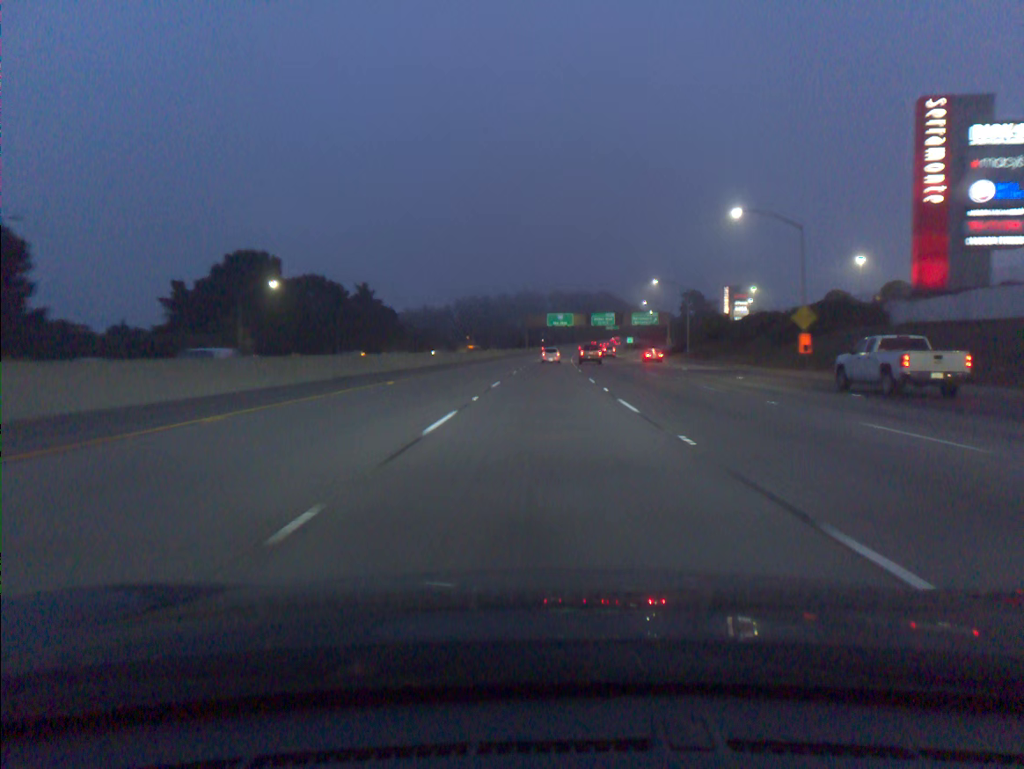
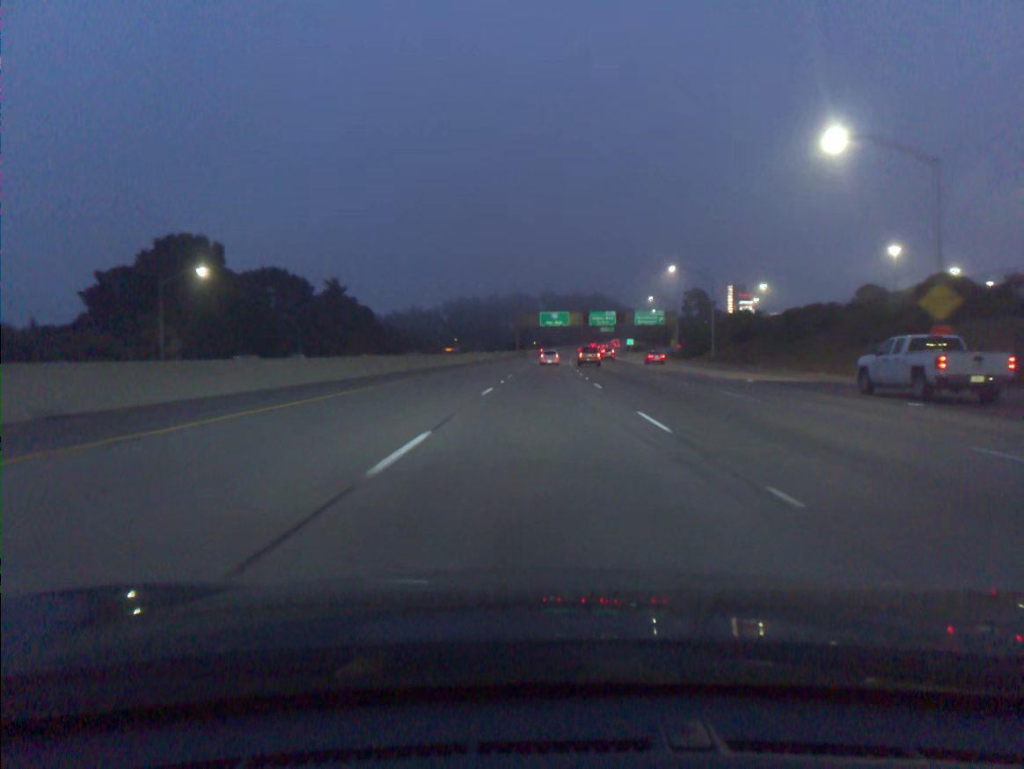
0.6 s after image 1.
(+0.1, +18.3) m; +1°
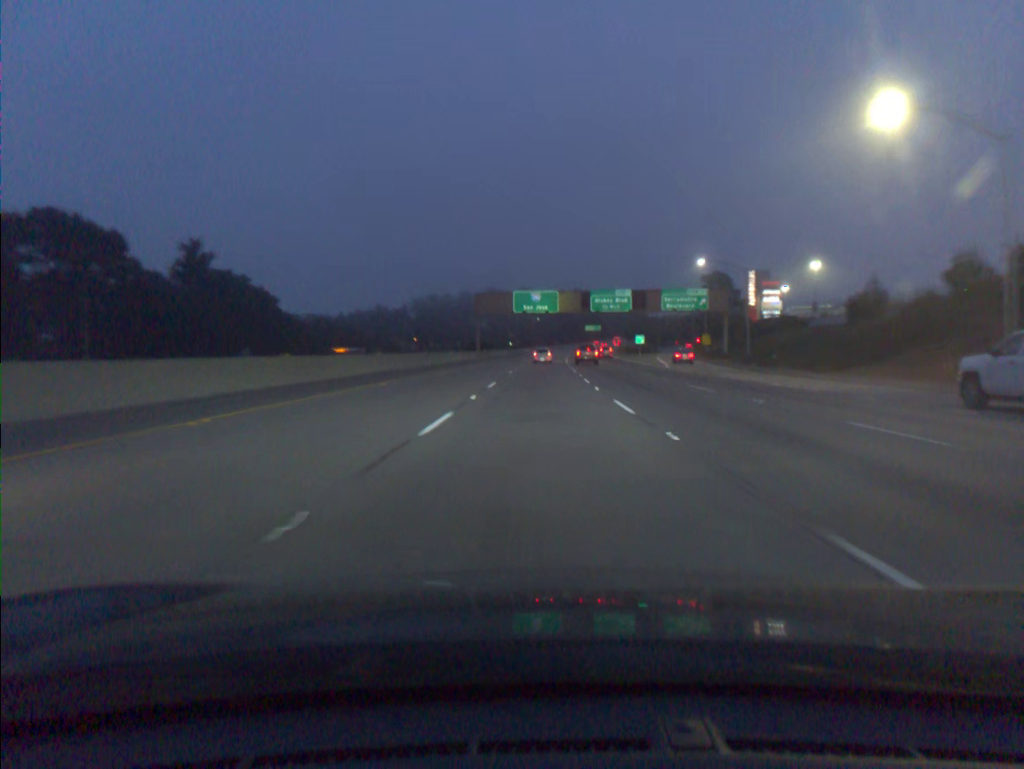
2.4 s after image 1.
(+0.9, +54.9) m; +2°
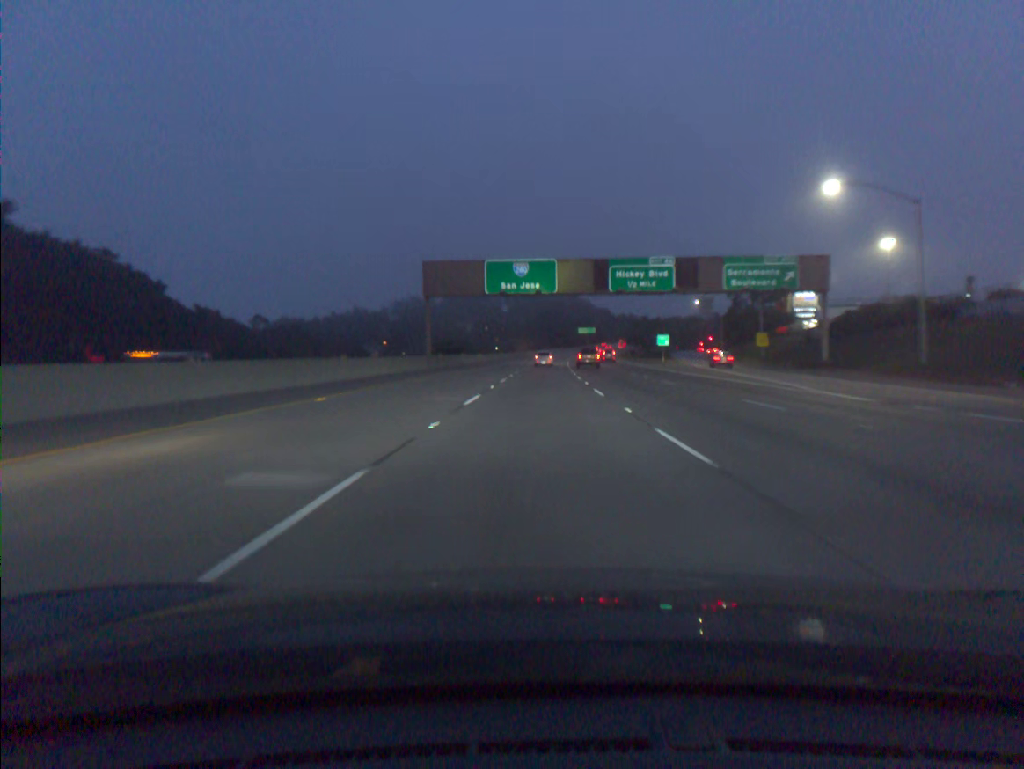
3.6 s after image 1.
(+0.3, +36.5) m; +1°
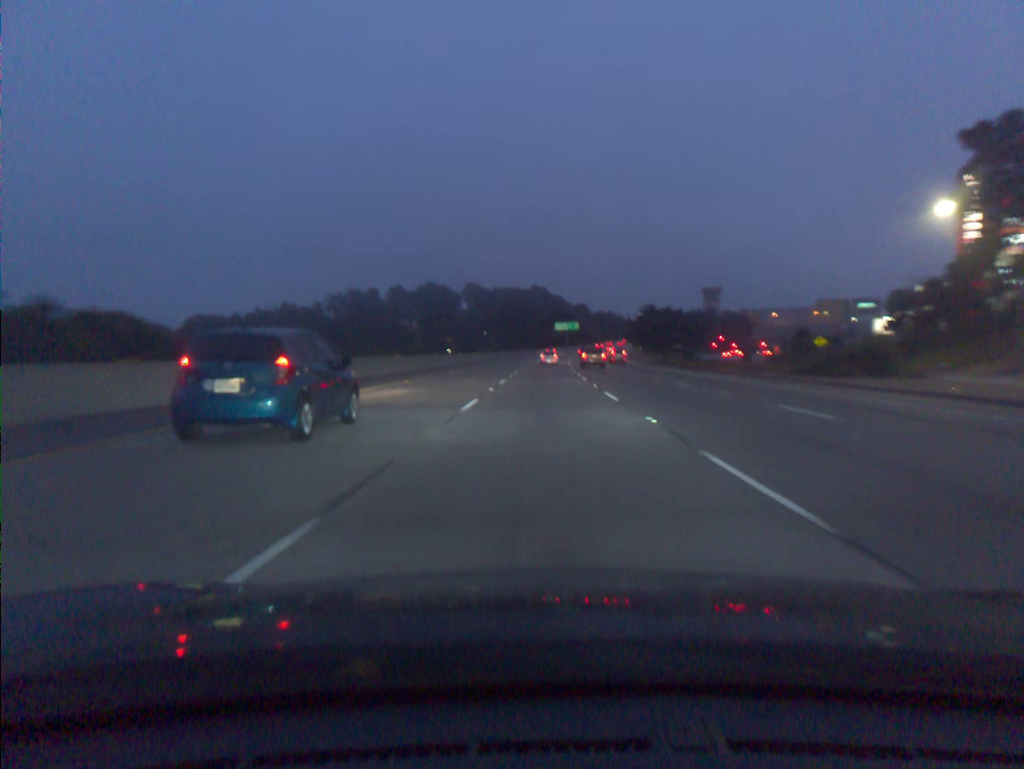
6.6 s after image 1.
(+1.7, +90.9) m; +2°
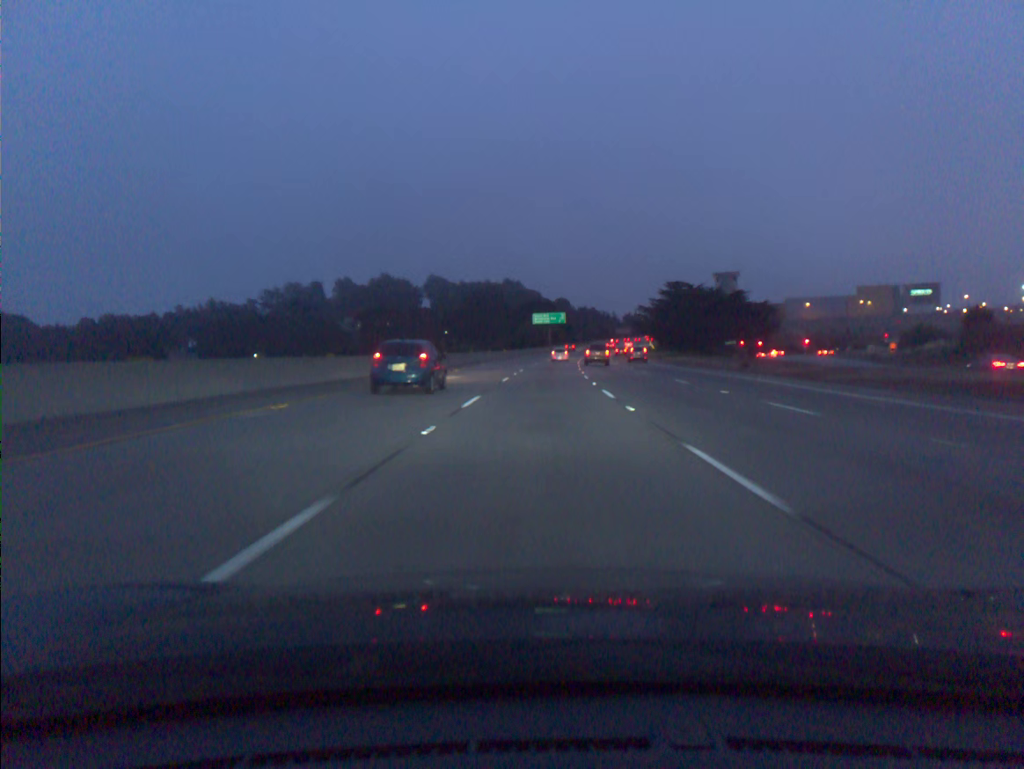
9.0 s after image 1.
(+1.2, +72.7) m; +2°
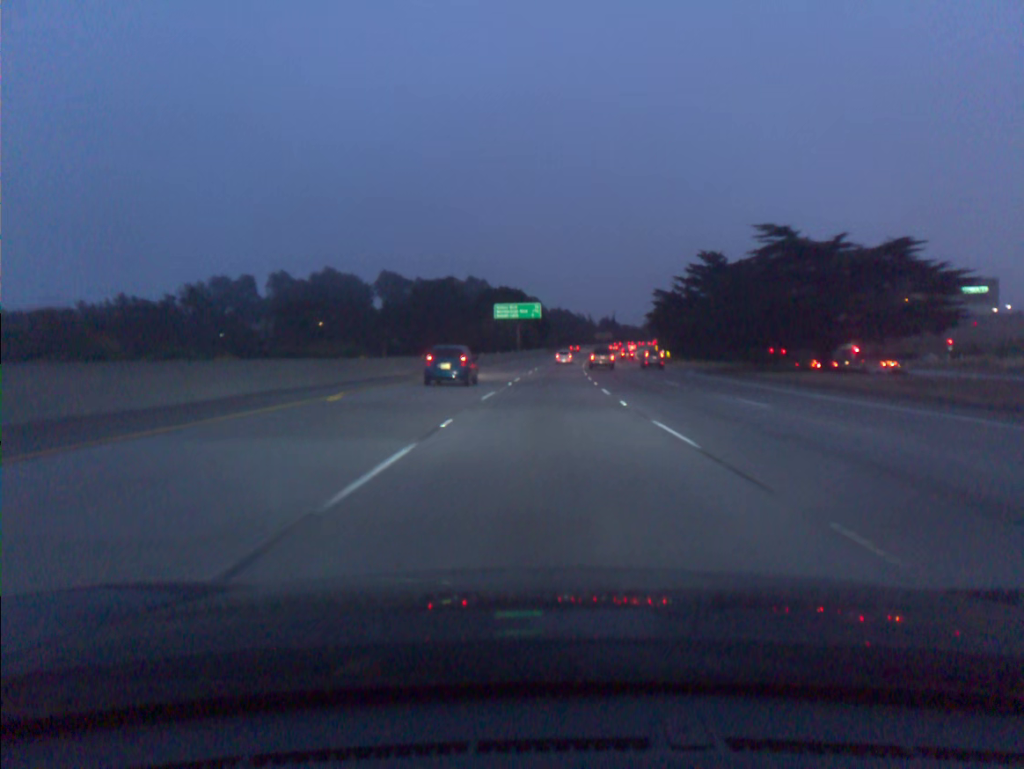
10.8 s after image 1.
(+0.9, +54.7) m; +2°
